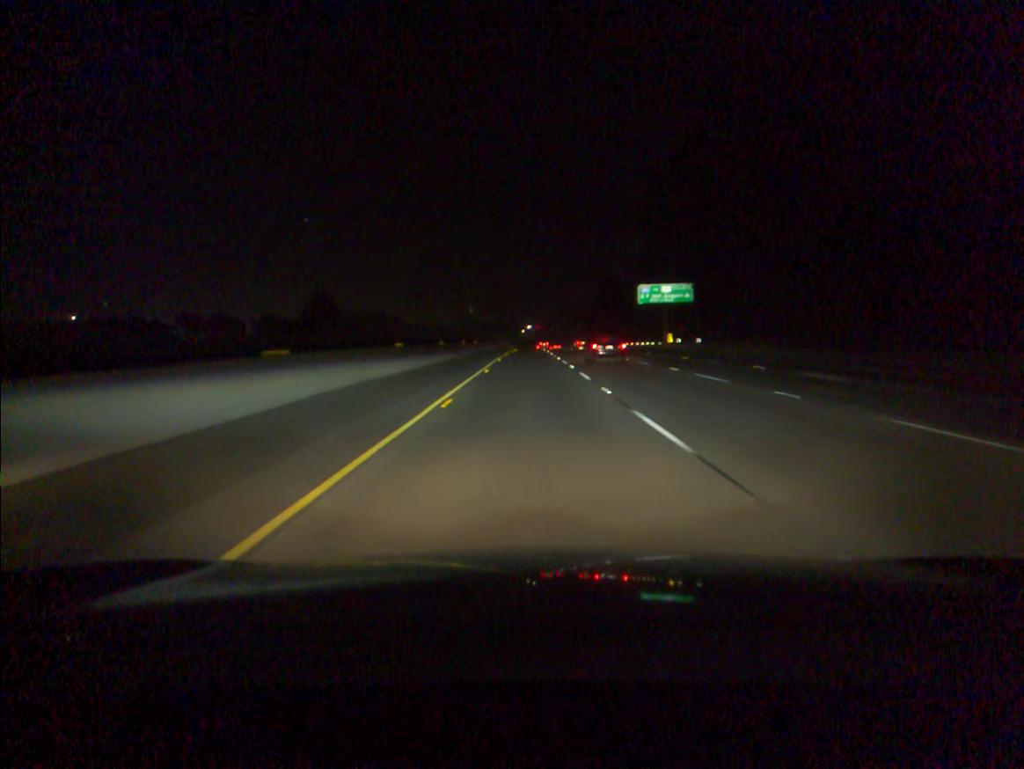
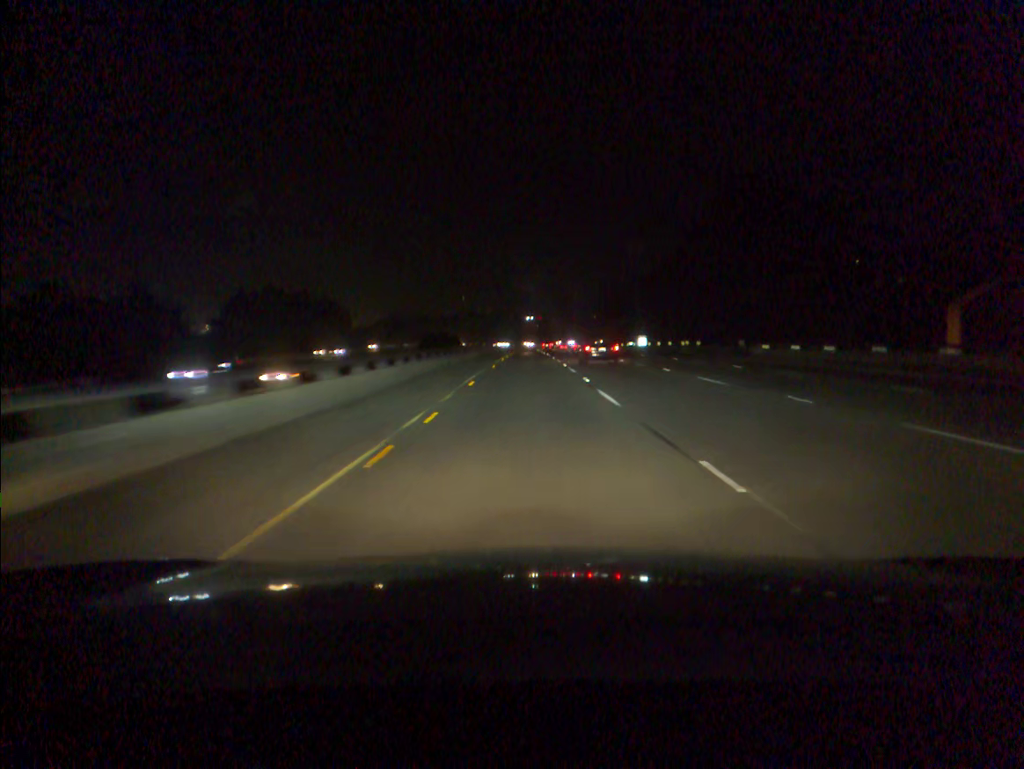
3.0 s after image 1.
(+0.1, +99.8) m; 0°
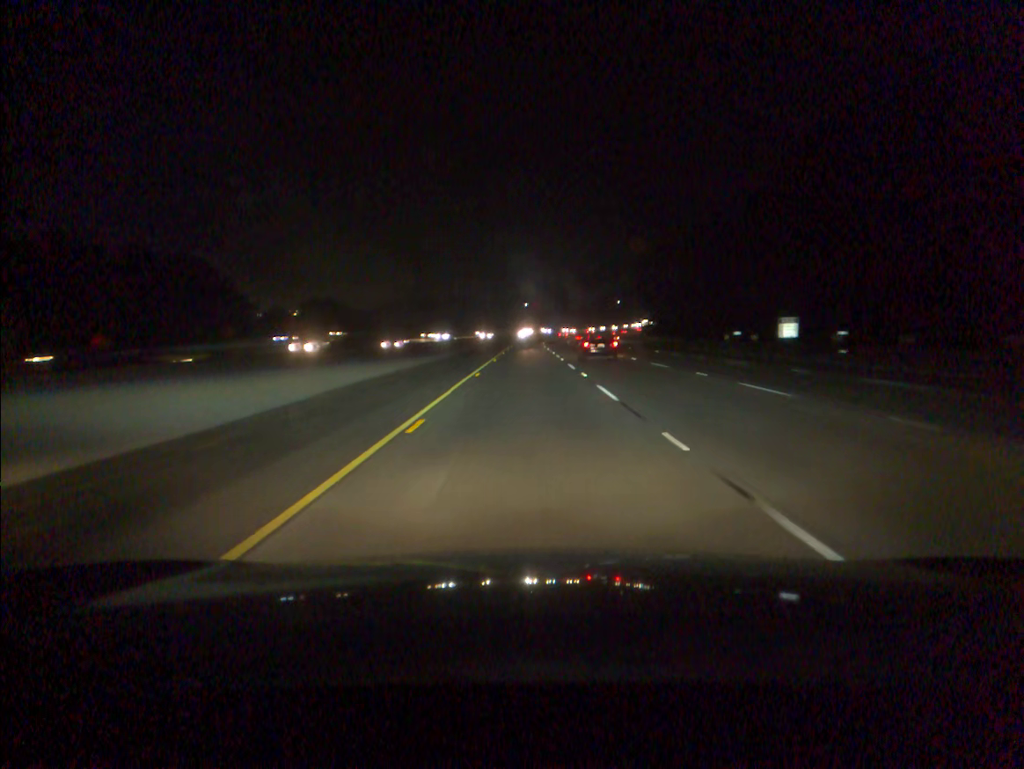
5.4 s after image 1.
(0.0, +79.7) m; 0°
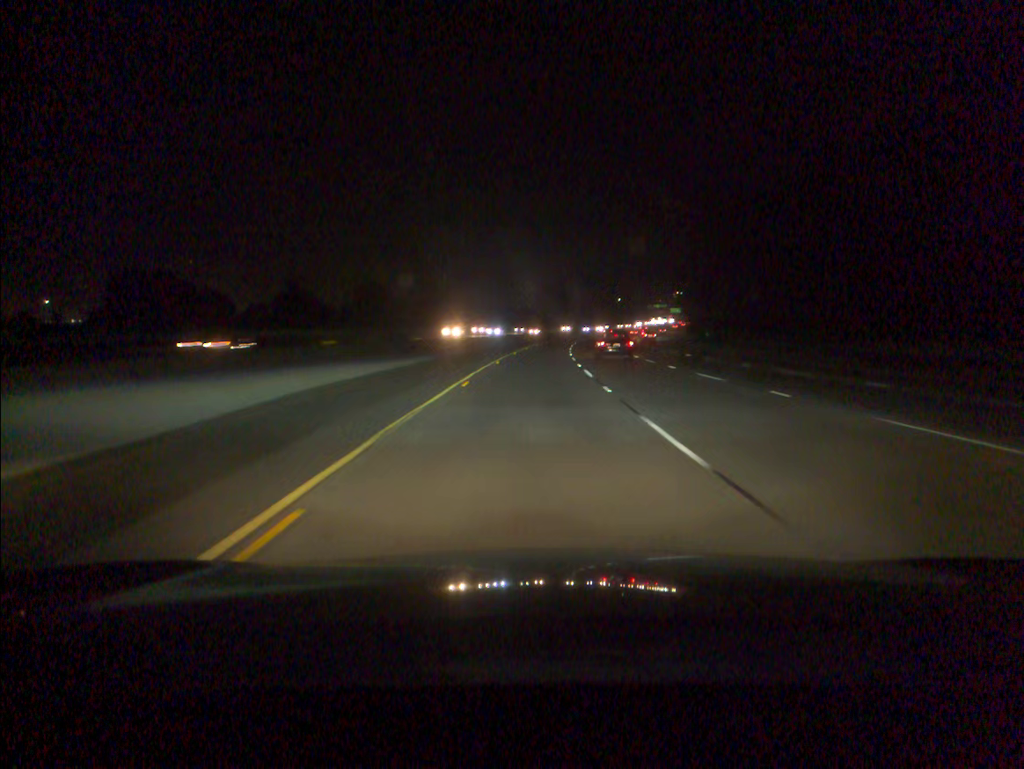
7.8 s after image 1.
(0.0, +79.5) m; 0°
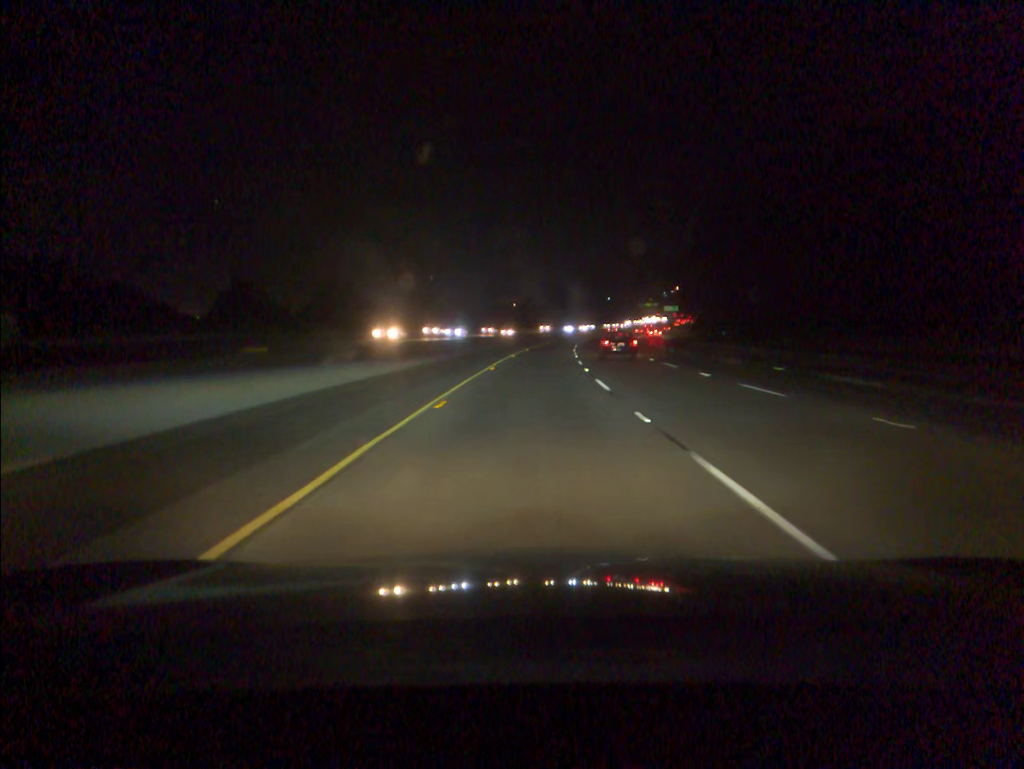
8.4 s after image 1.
(+0.1, +19.8) m; +1°
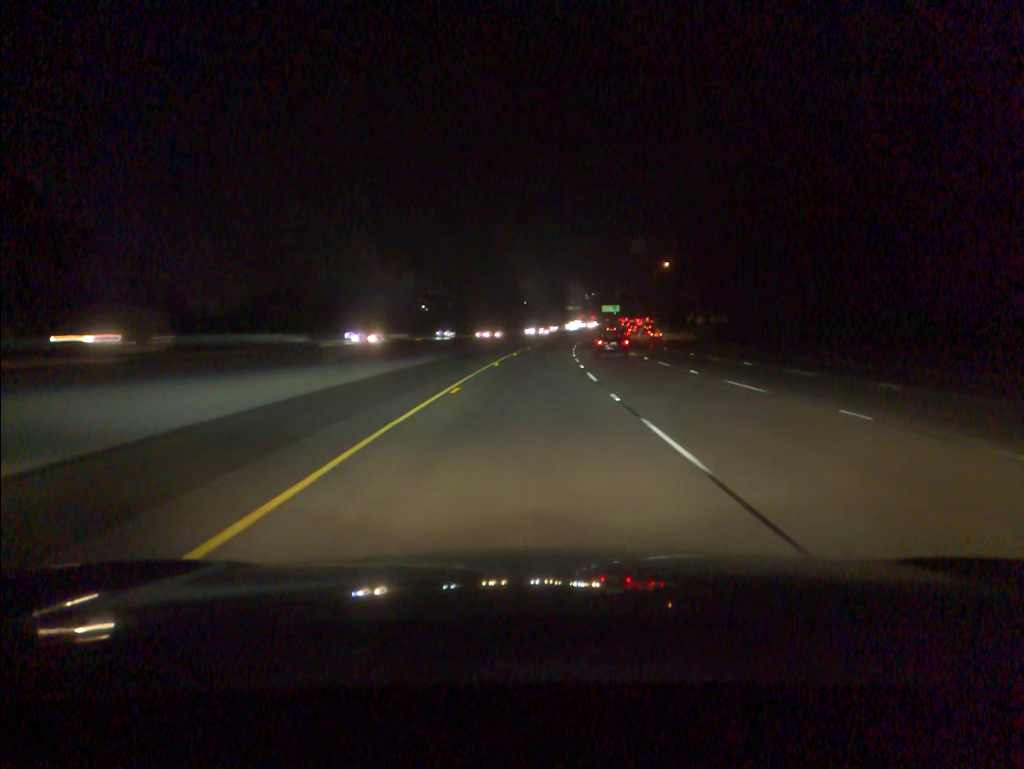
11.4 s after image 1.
(+5.2, +98.5) m; +6°
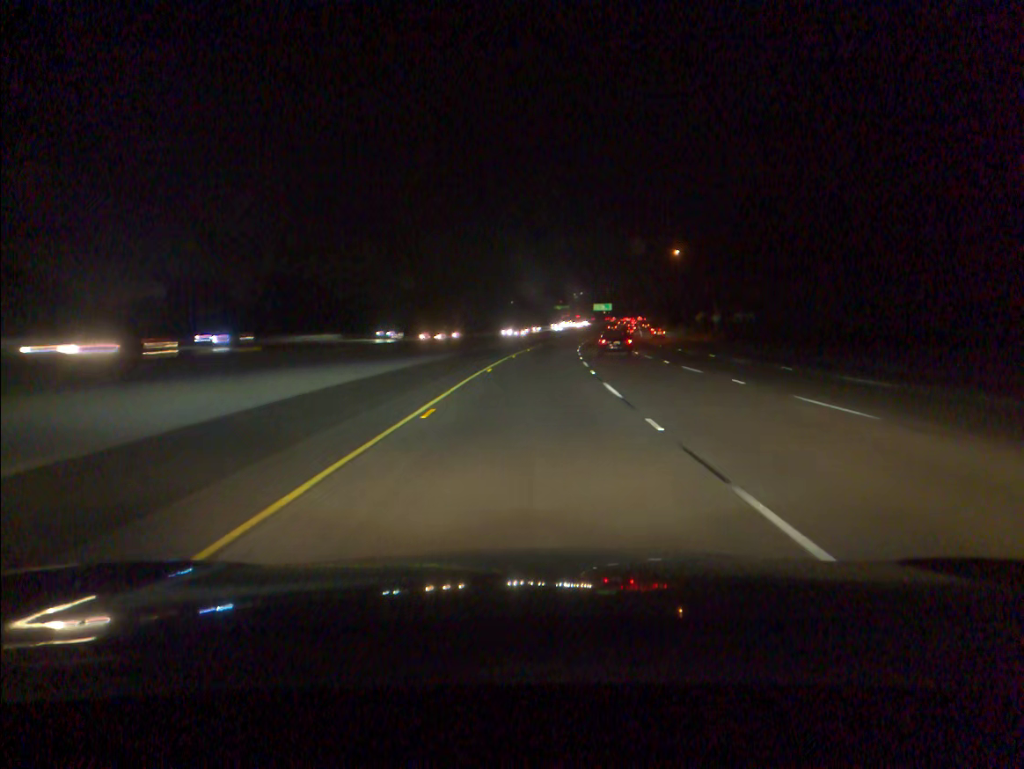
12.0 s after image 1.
(+0.2, +19.8) m; +1°
